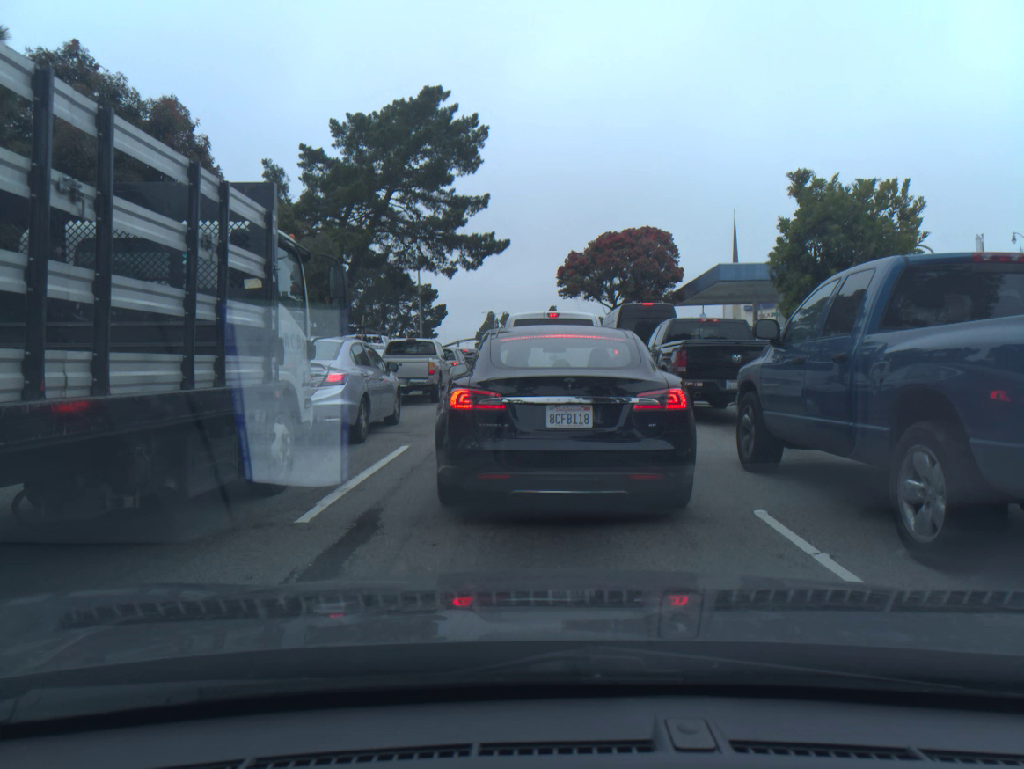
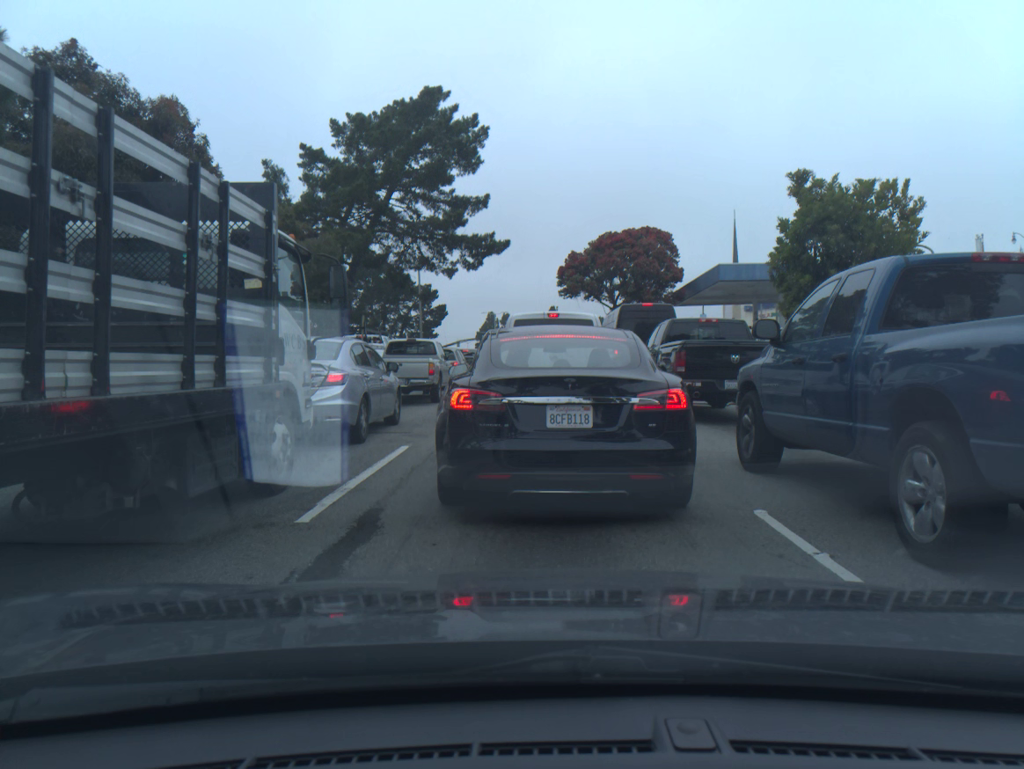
(0.0, 0.0) m; 0°
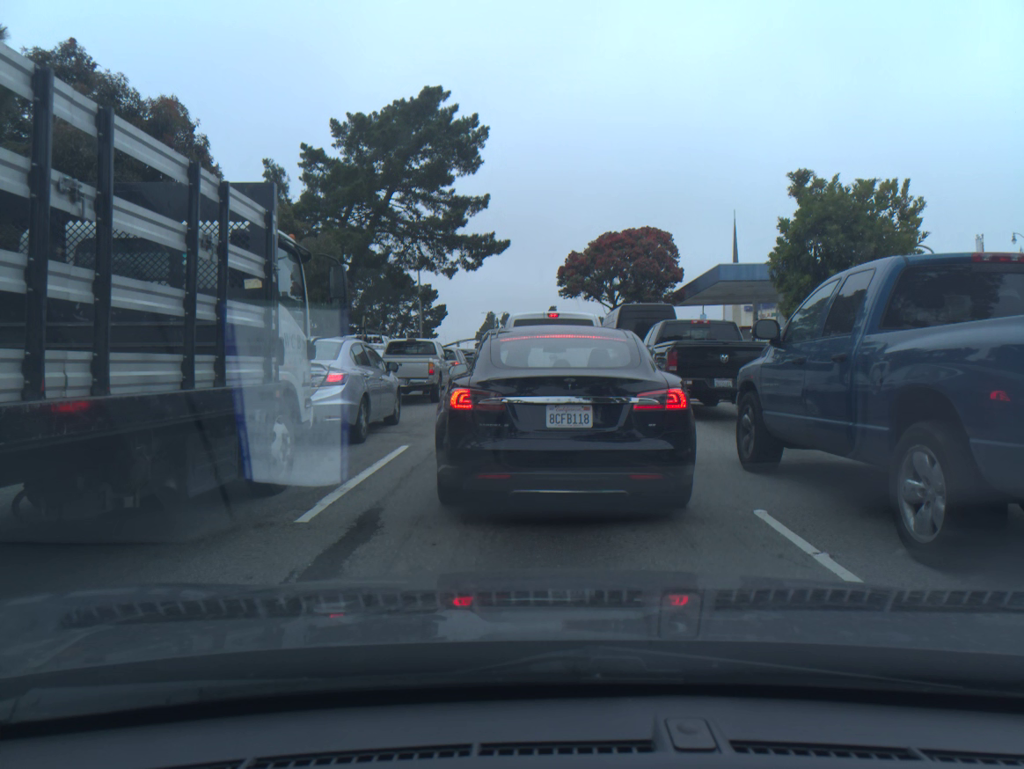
(0.0, 0.0) m; 0°
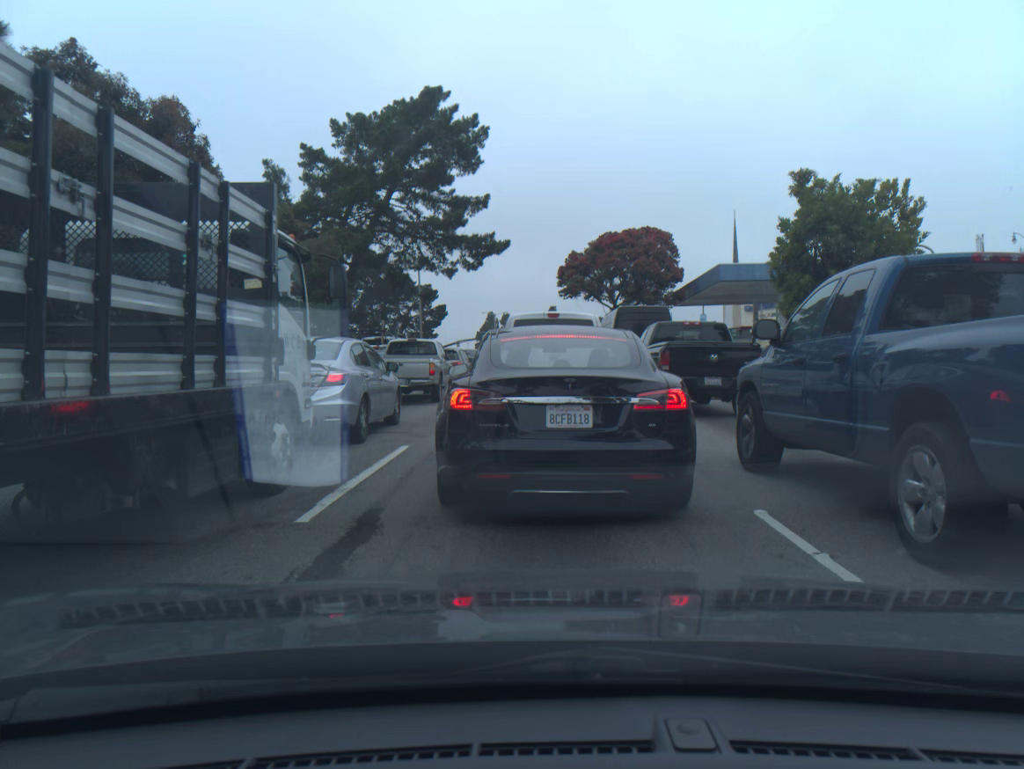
(0.0, 0.0) m; 0°
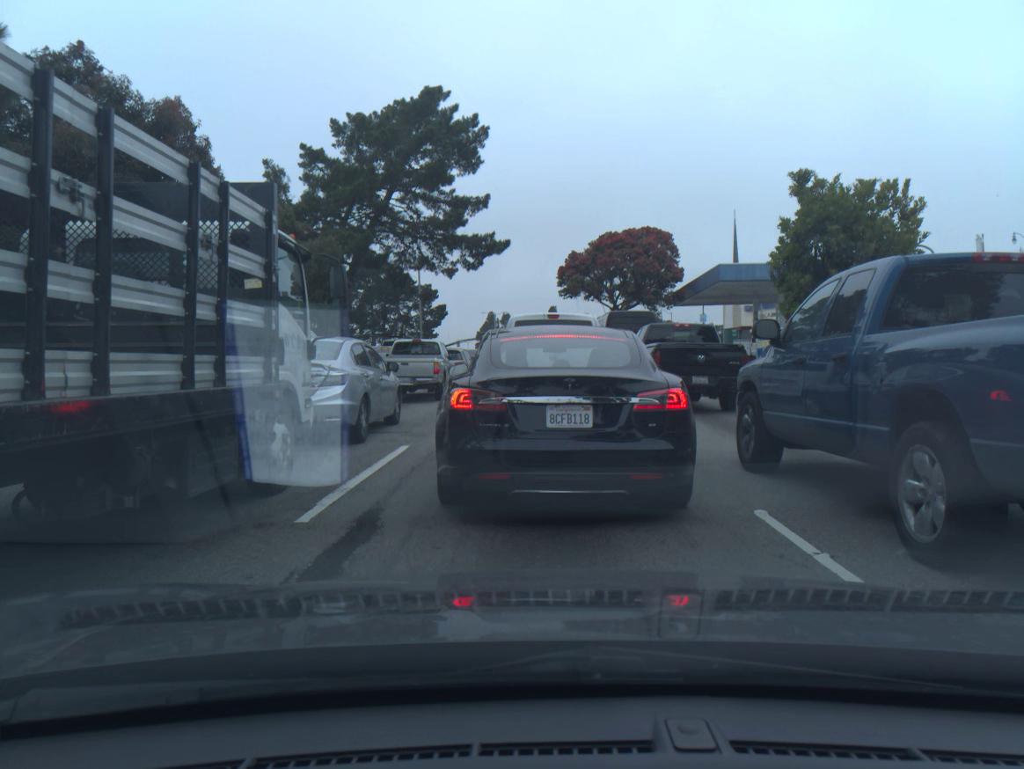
(0.0, 0.0) m; 0°
